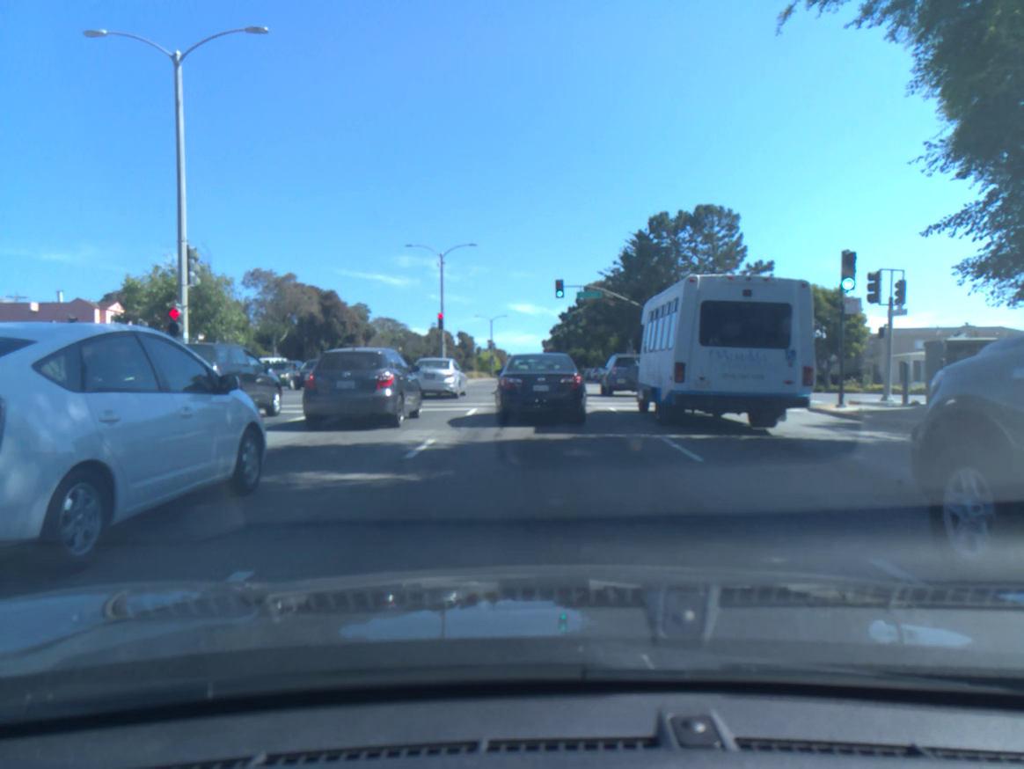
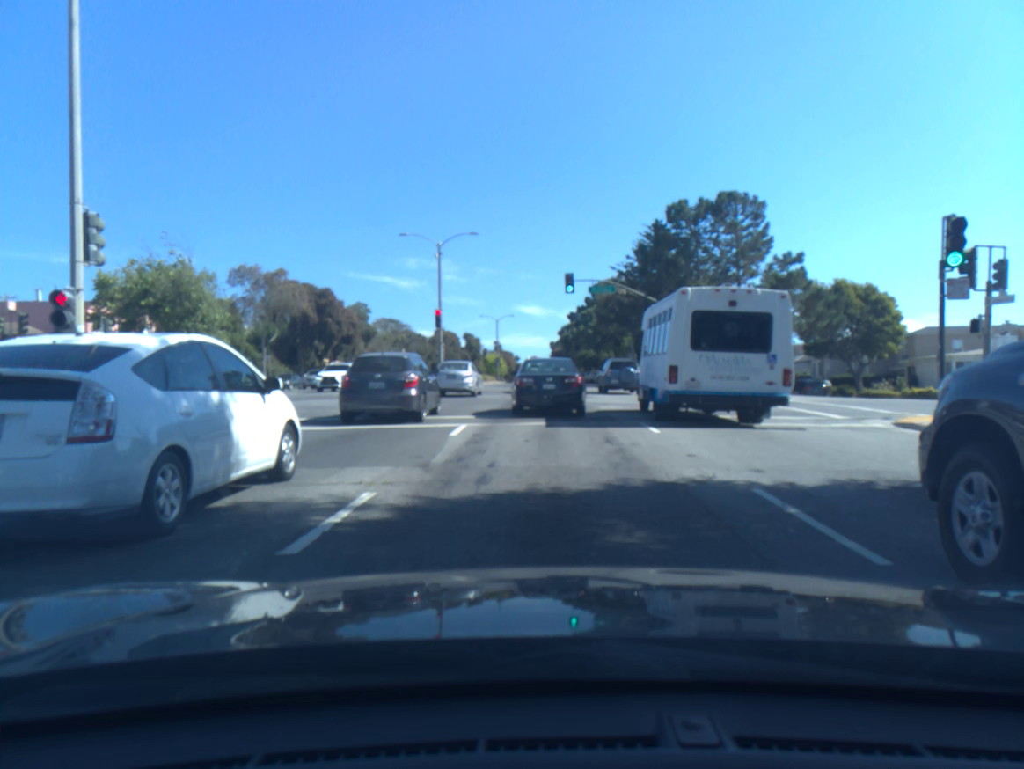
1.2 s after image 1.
(0.0, +4.9) m; 0°
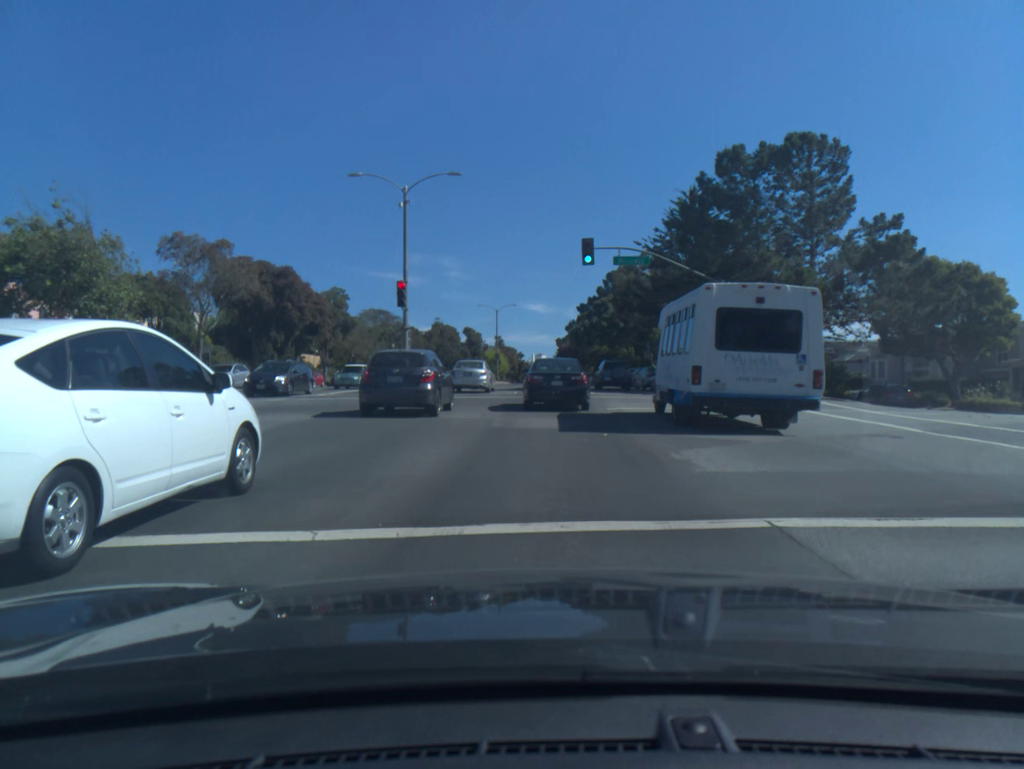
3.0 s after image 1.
(0.0, +13.3) m; 0°
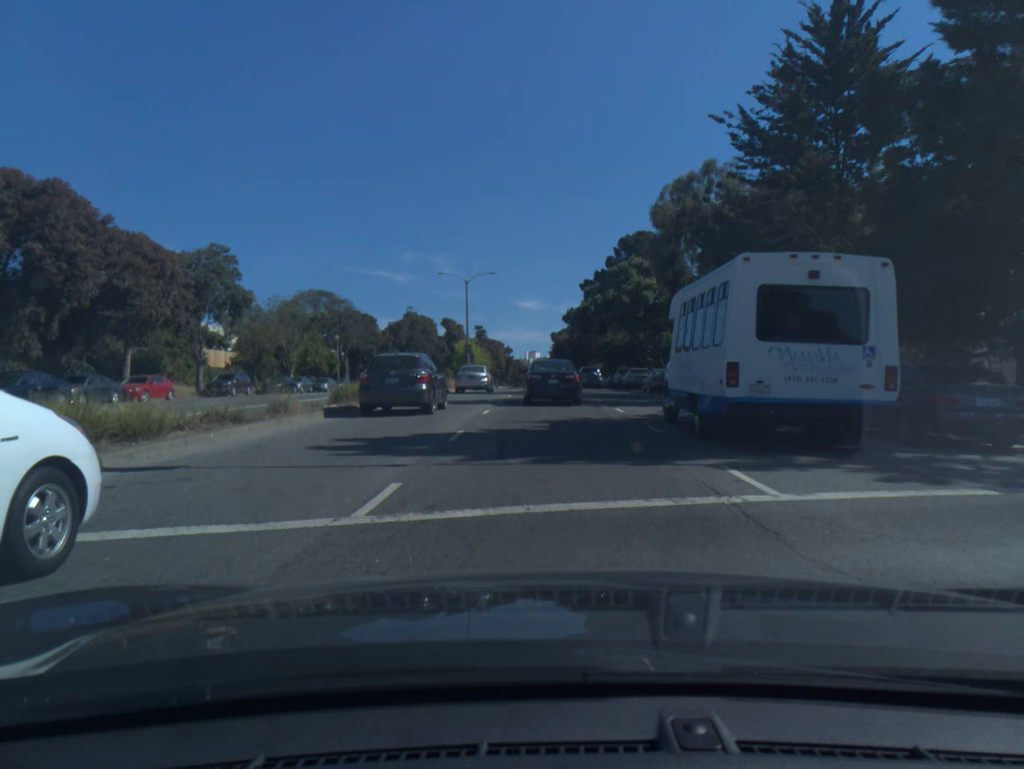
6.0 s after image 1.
(+0.3, +29.0) m; +1°
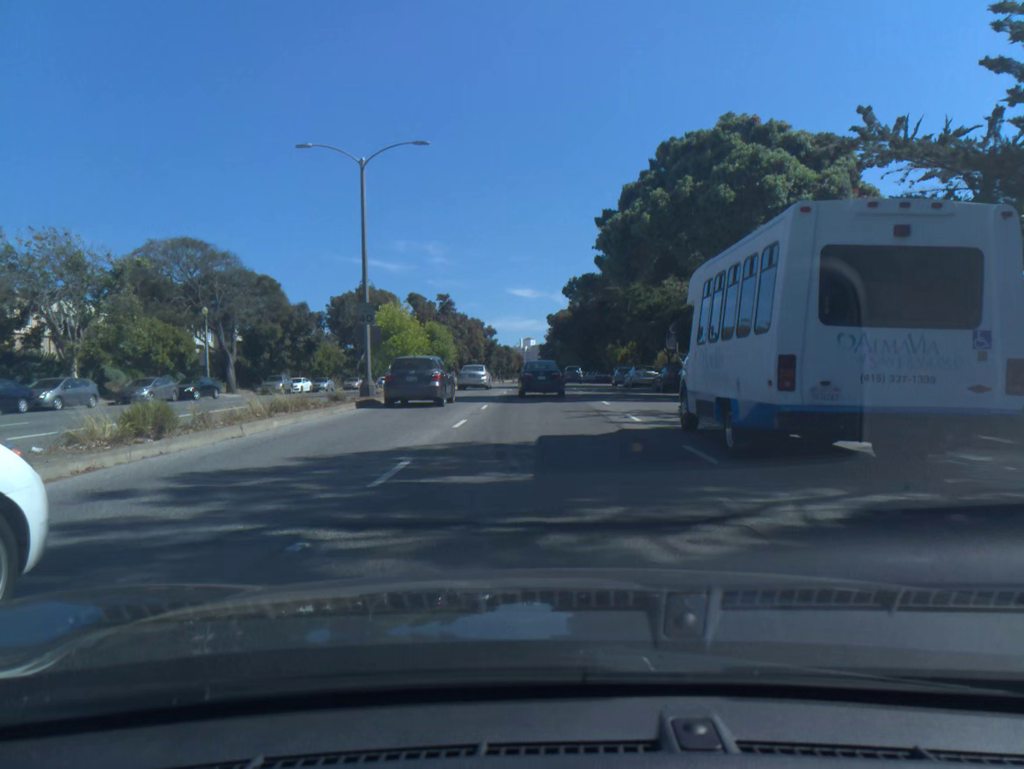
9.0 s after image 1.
(+0.2, +33.8) m; +1°
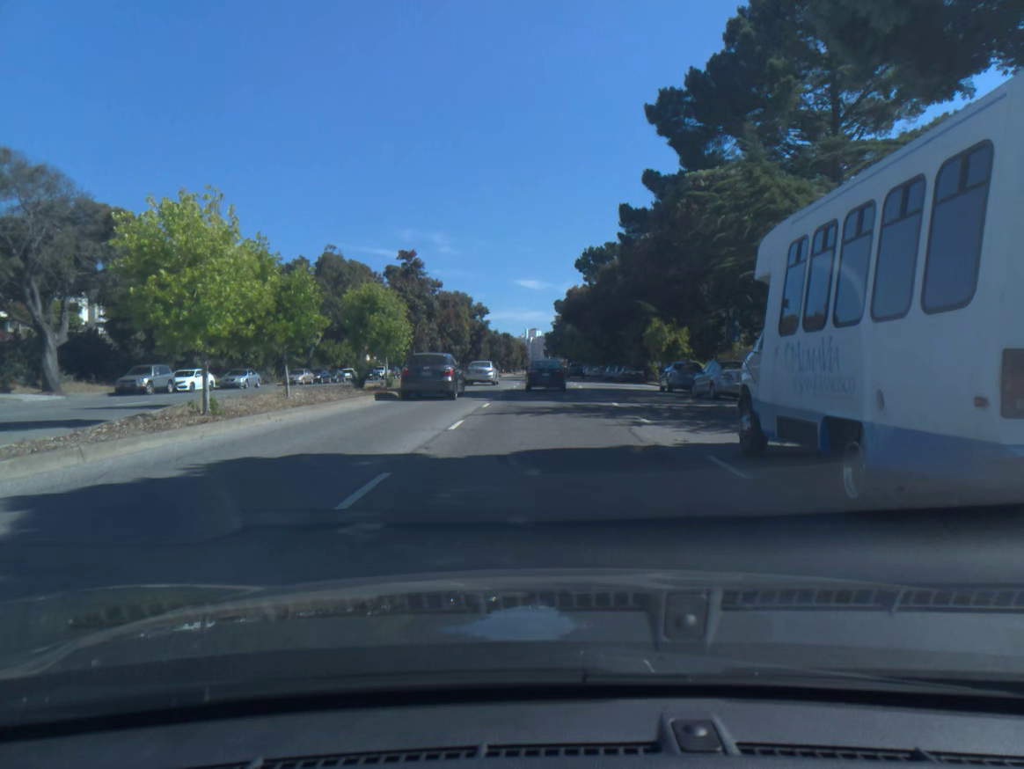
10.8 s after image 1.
(-0.1, +23.2) m; -1°
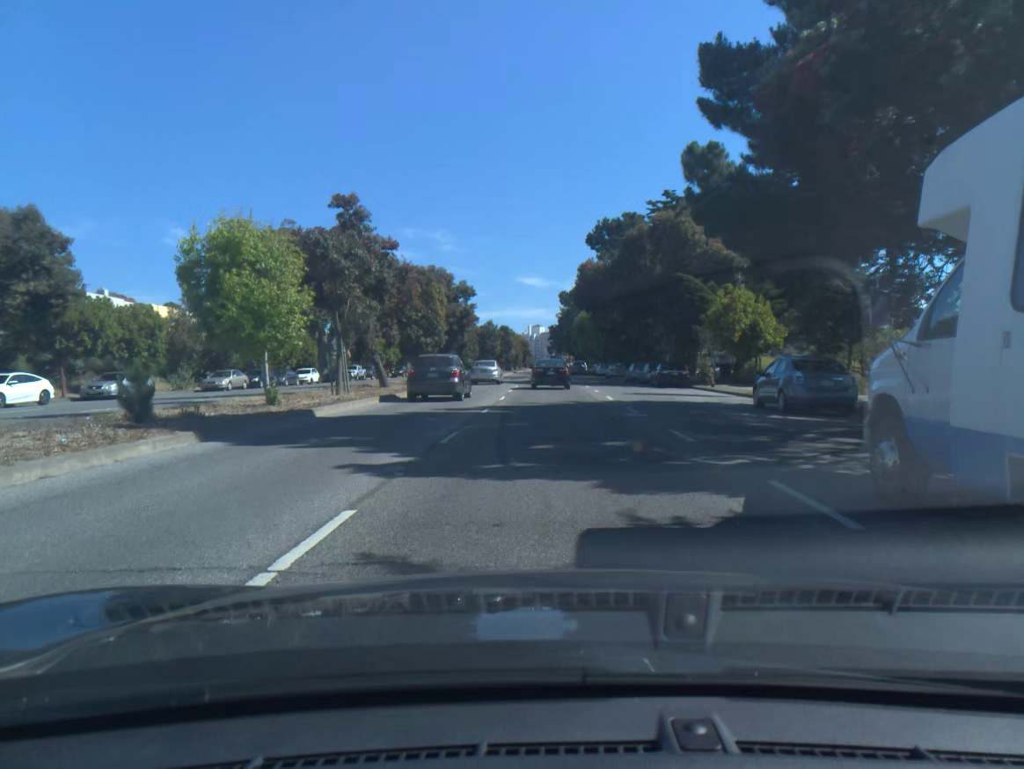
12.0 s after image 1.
(0.0, +16.9) m; 0°
